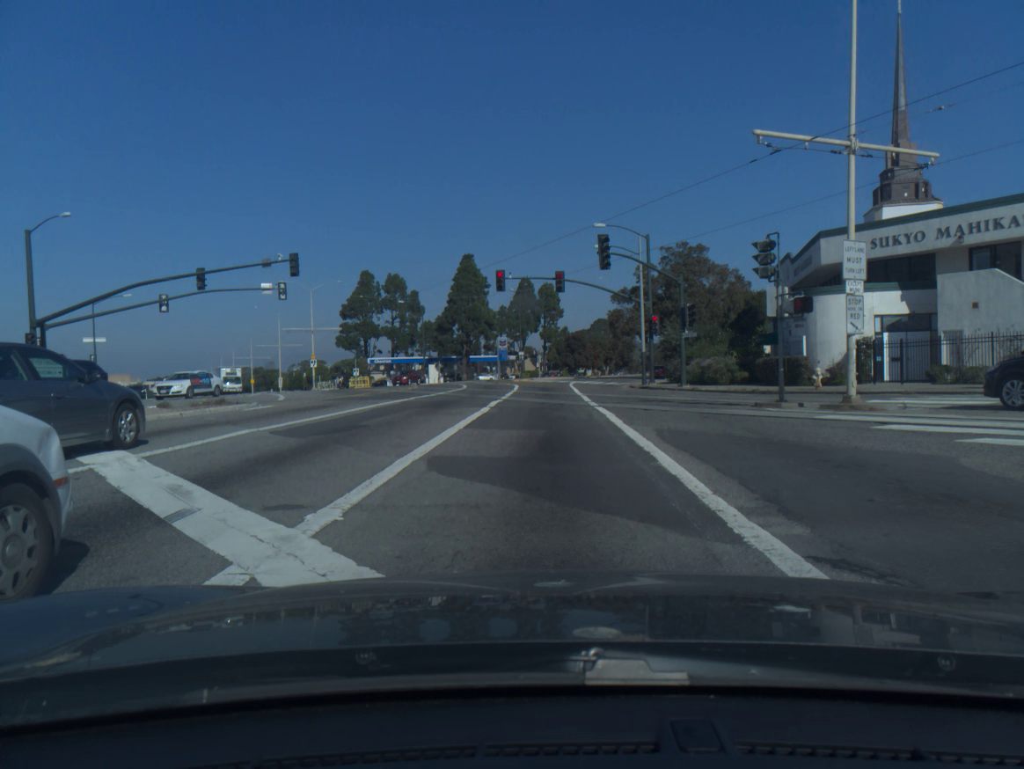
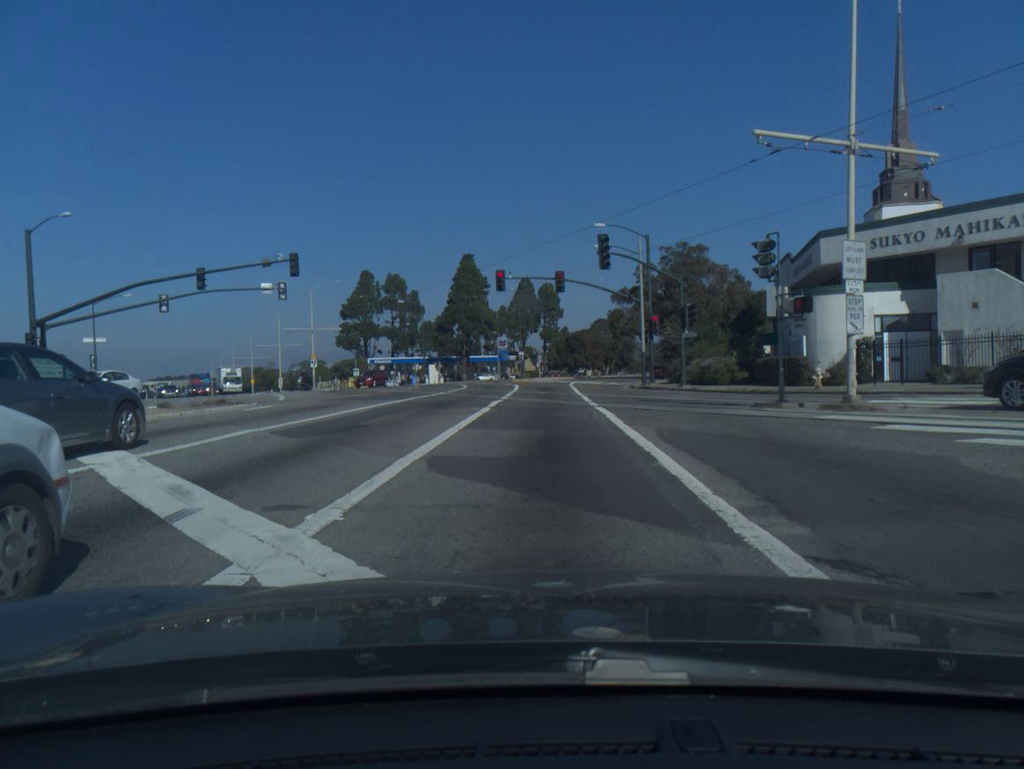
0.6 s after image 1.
(0.0, 0.0) m; 0°
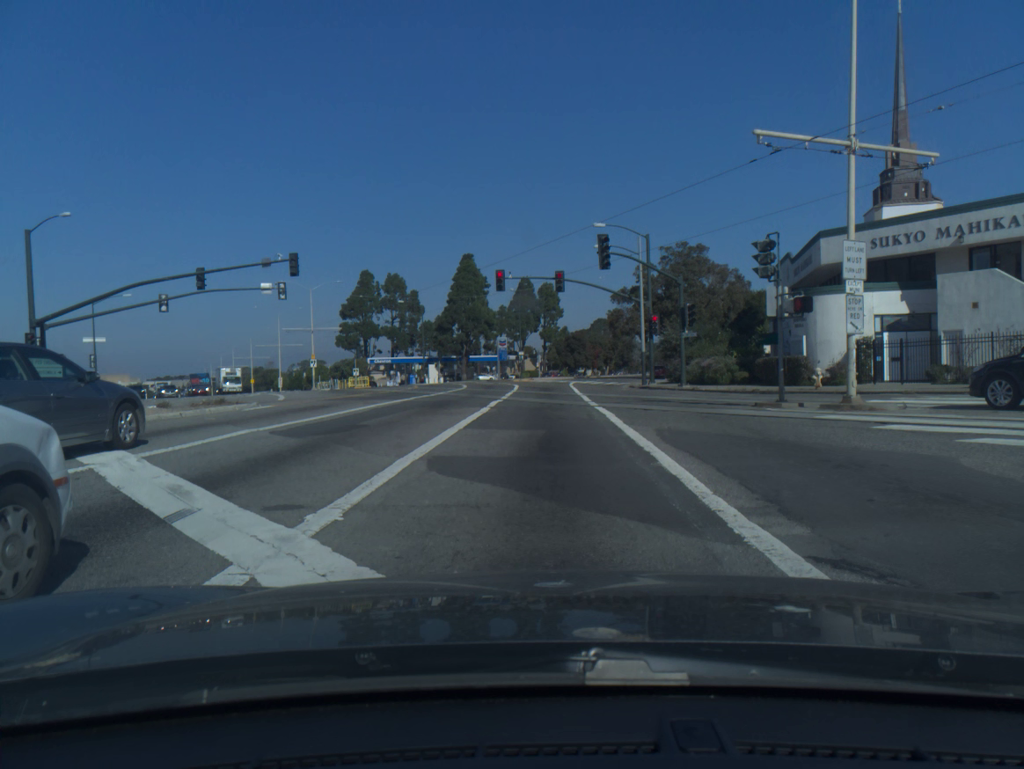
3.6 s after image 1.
(0.0, 0.0) m; 0°
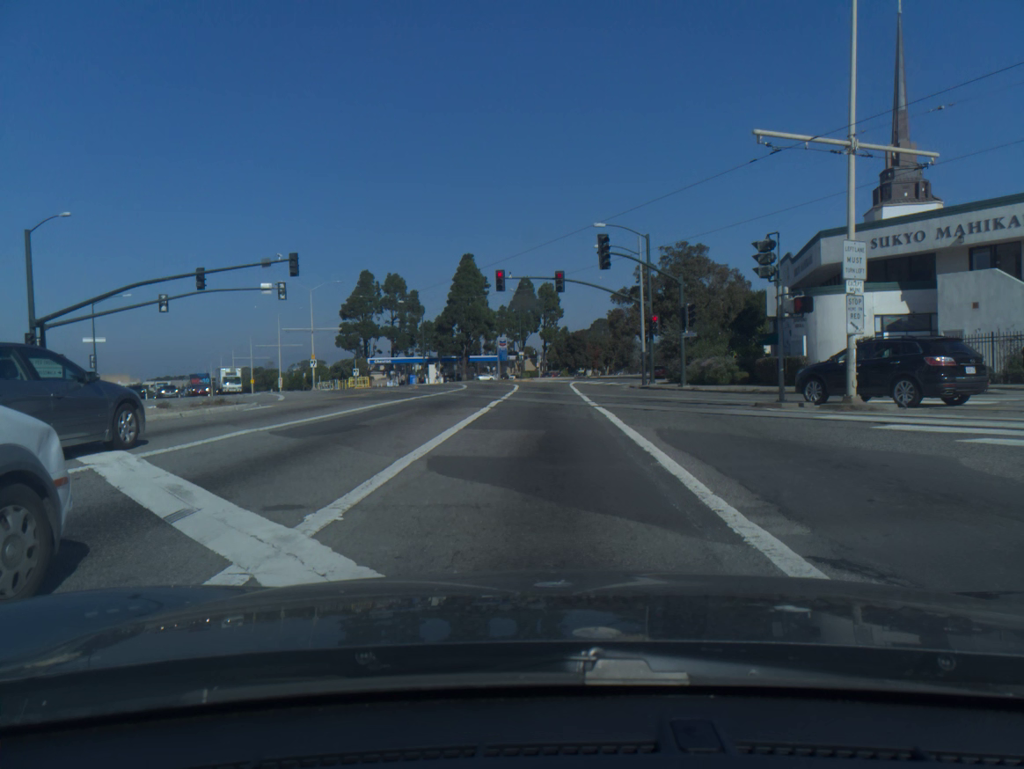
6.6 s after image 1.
(0.0, 0.0) m; 0°
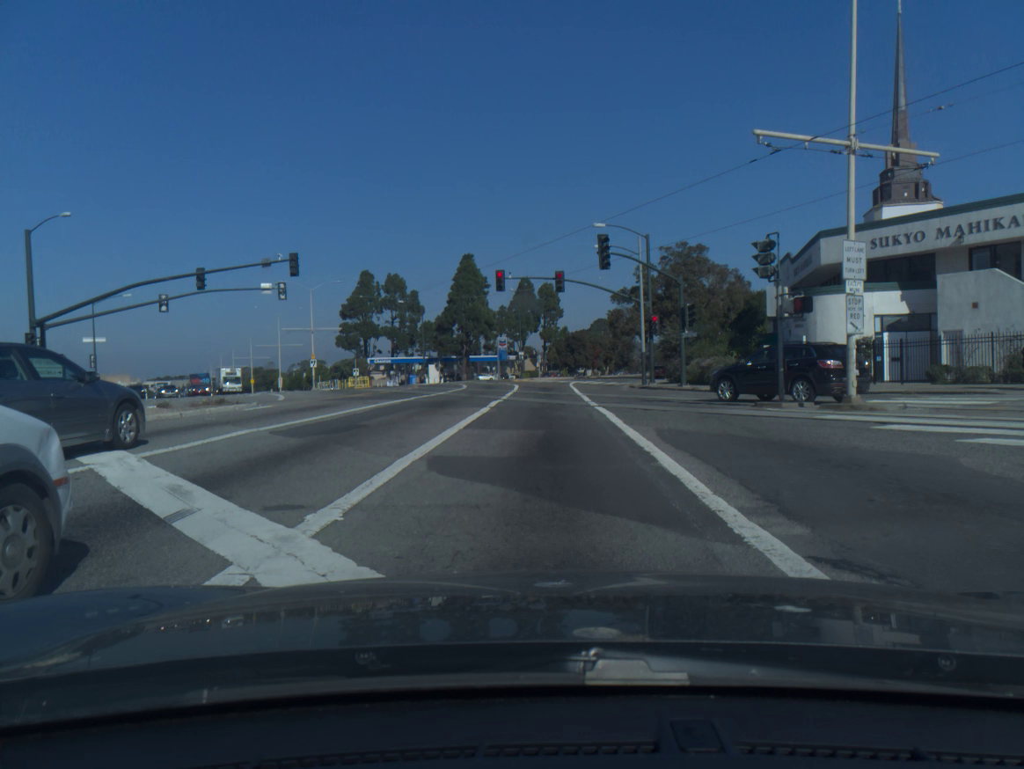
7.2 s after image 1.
(0.0, 0.0) m; 0°
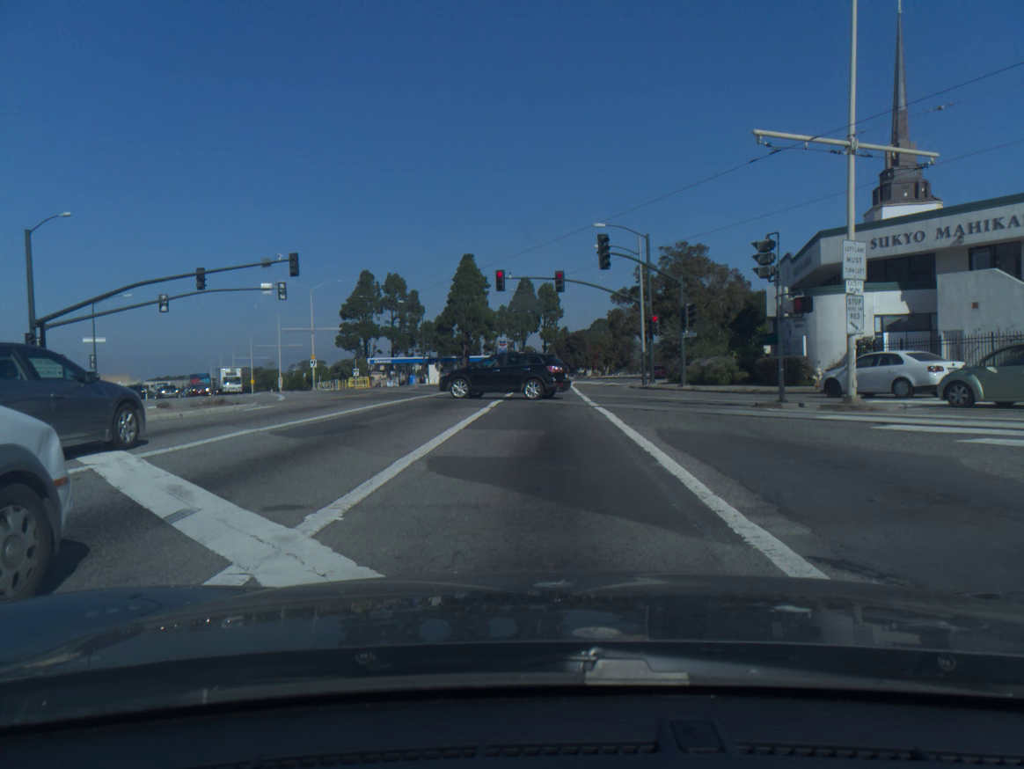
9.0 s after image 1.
(0.0, 0.0) m; 0°
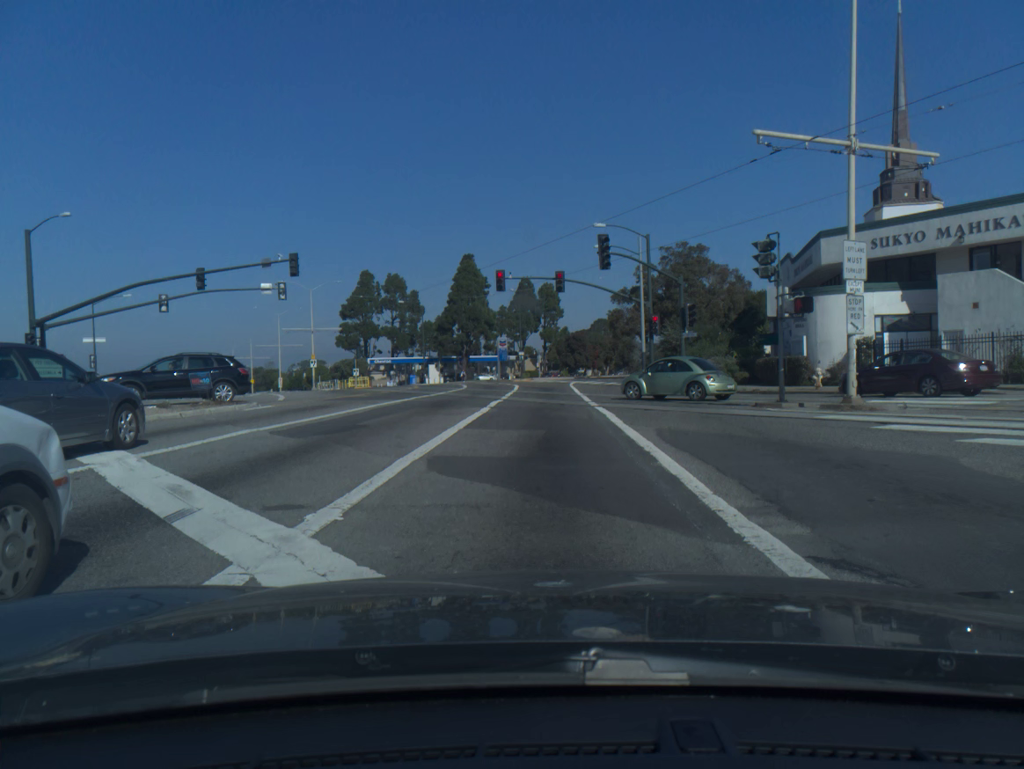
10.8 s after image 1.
(0.0, 0.0) m; 0°
